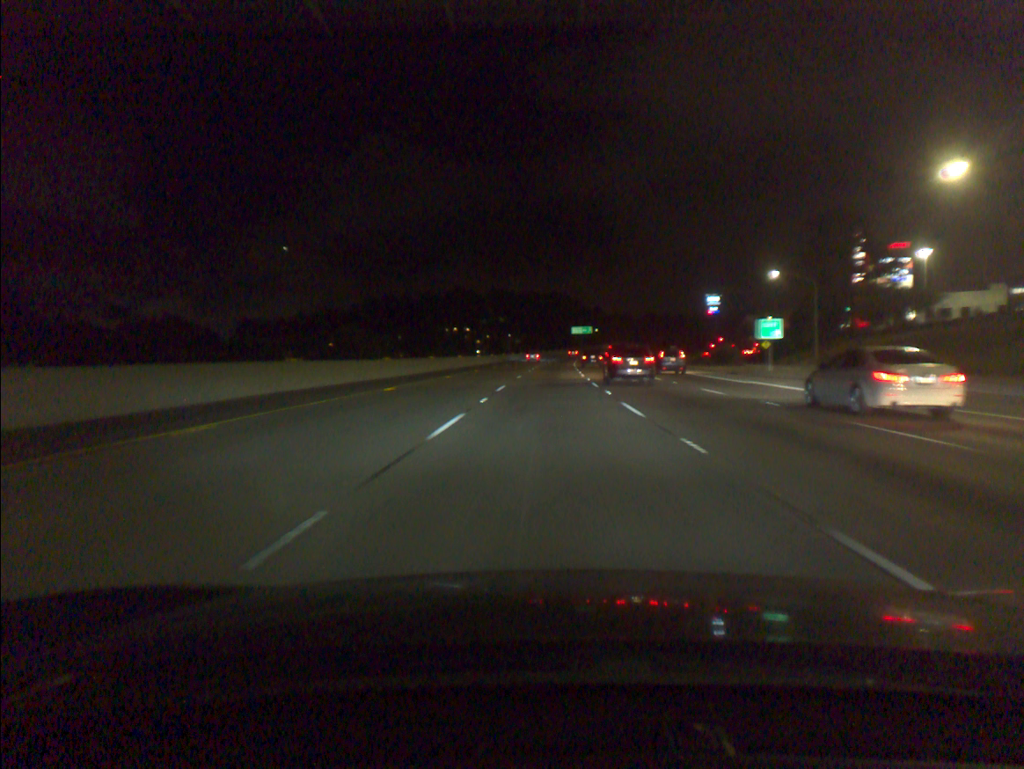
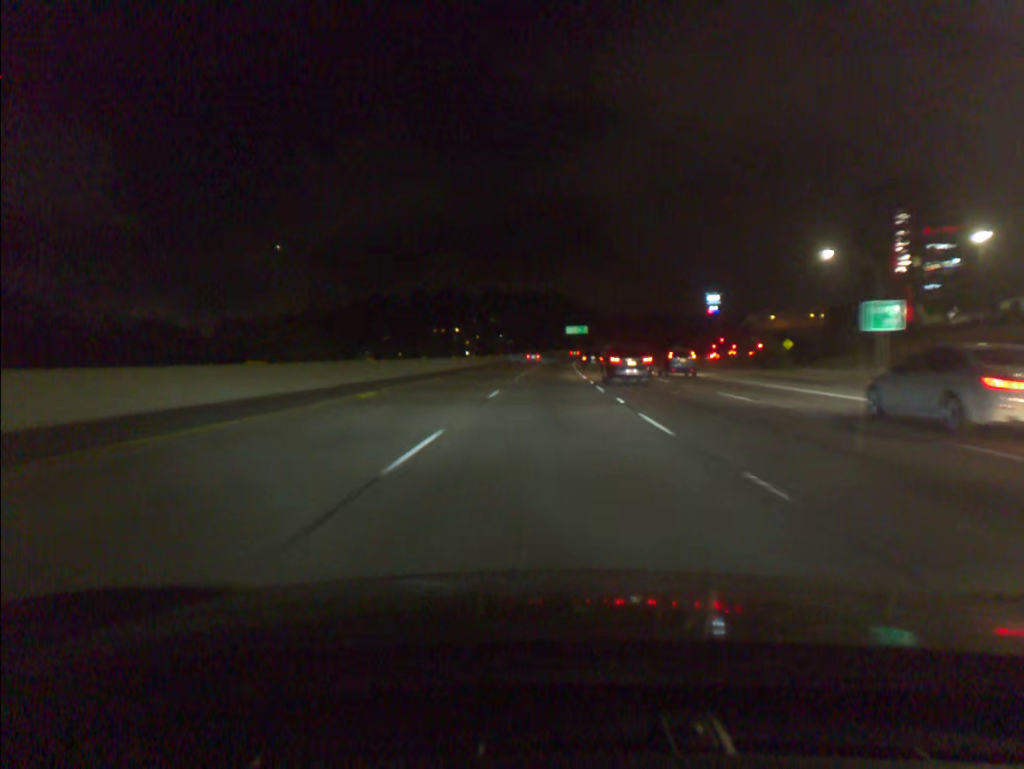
(+0.1, +18.1) m; +1°
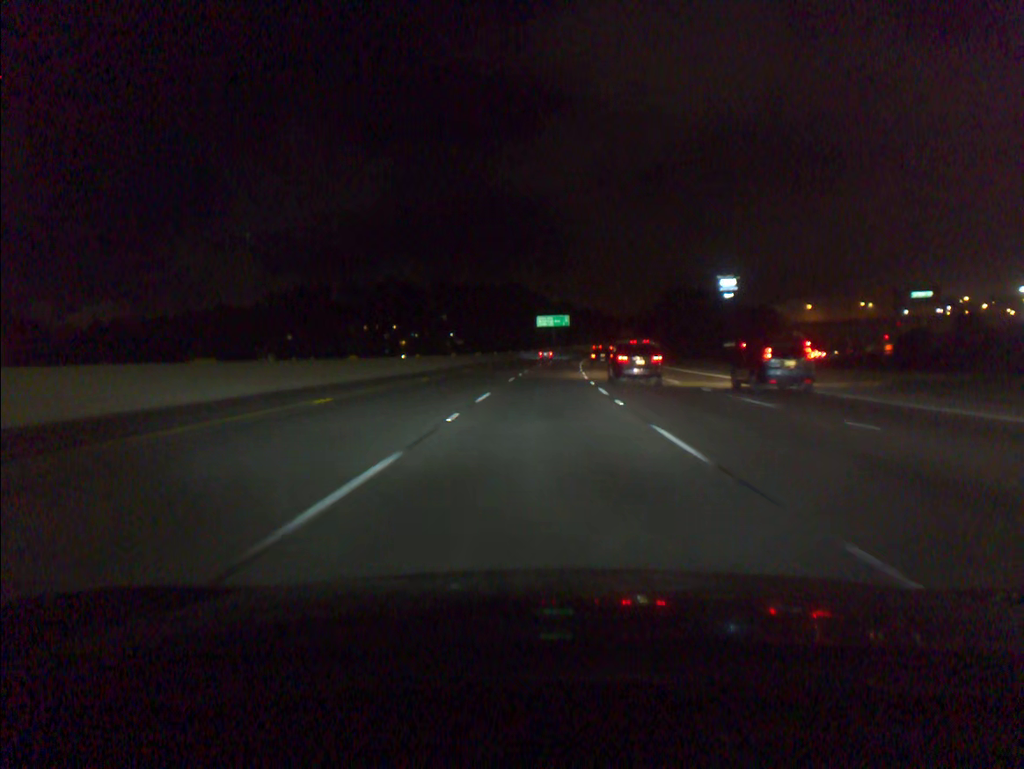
(+2.2, +90.8) m; +3°
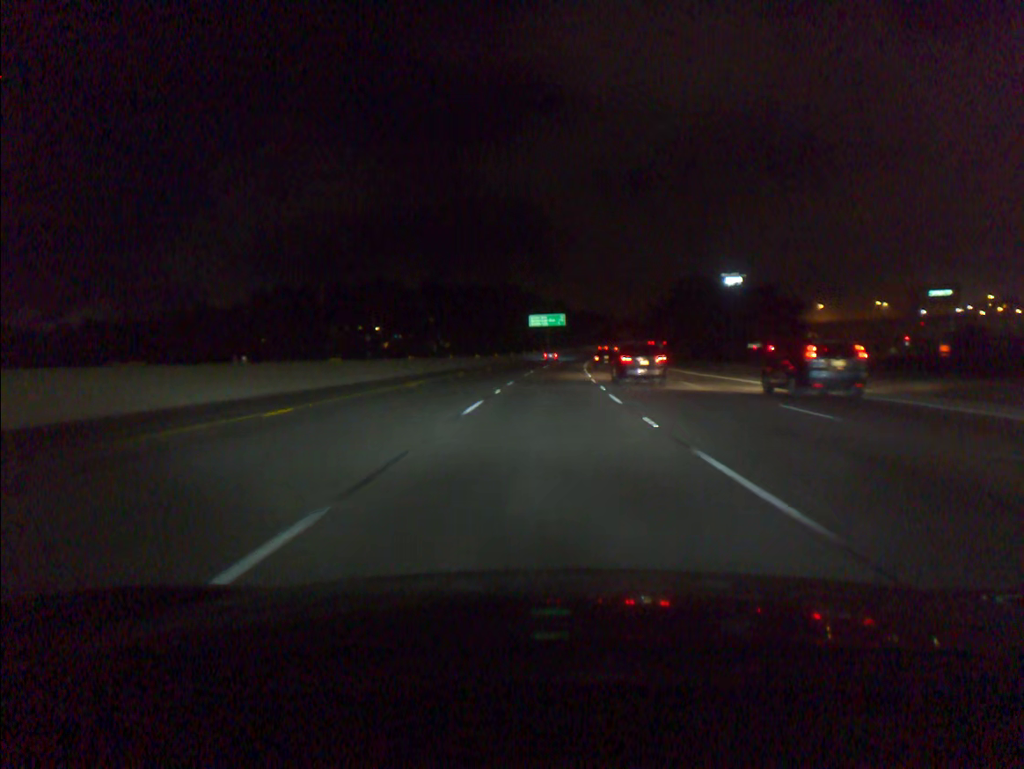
(0.0, +18.2) m; 0°
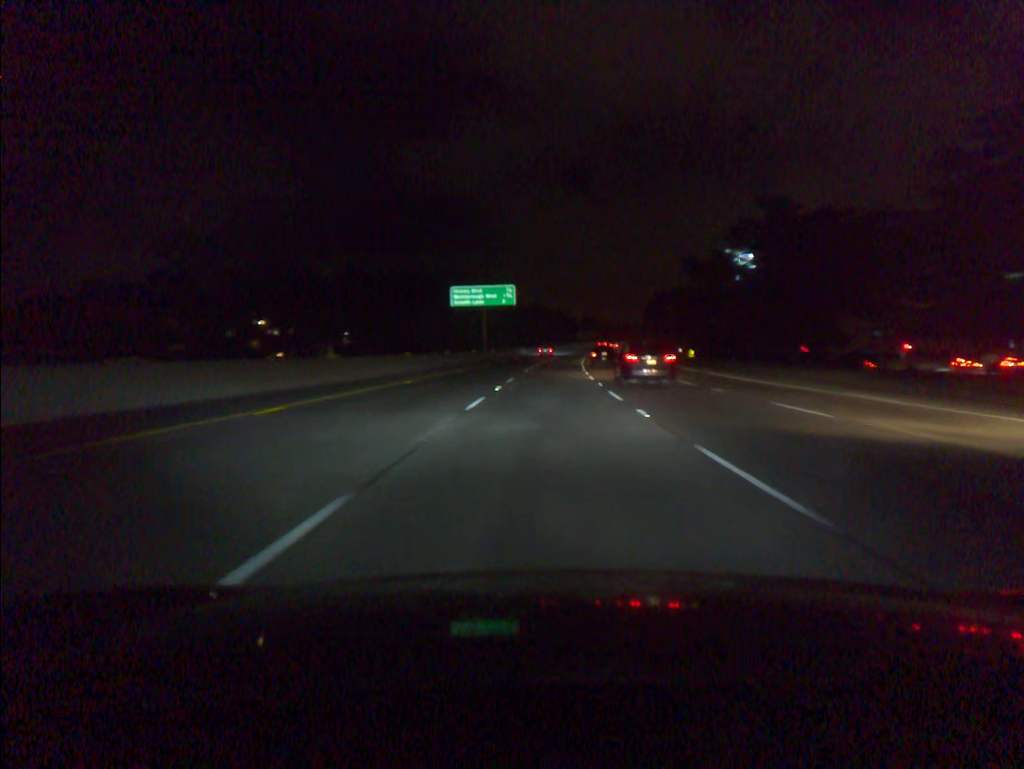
(+2.2, +72.8) m; +4°
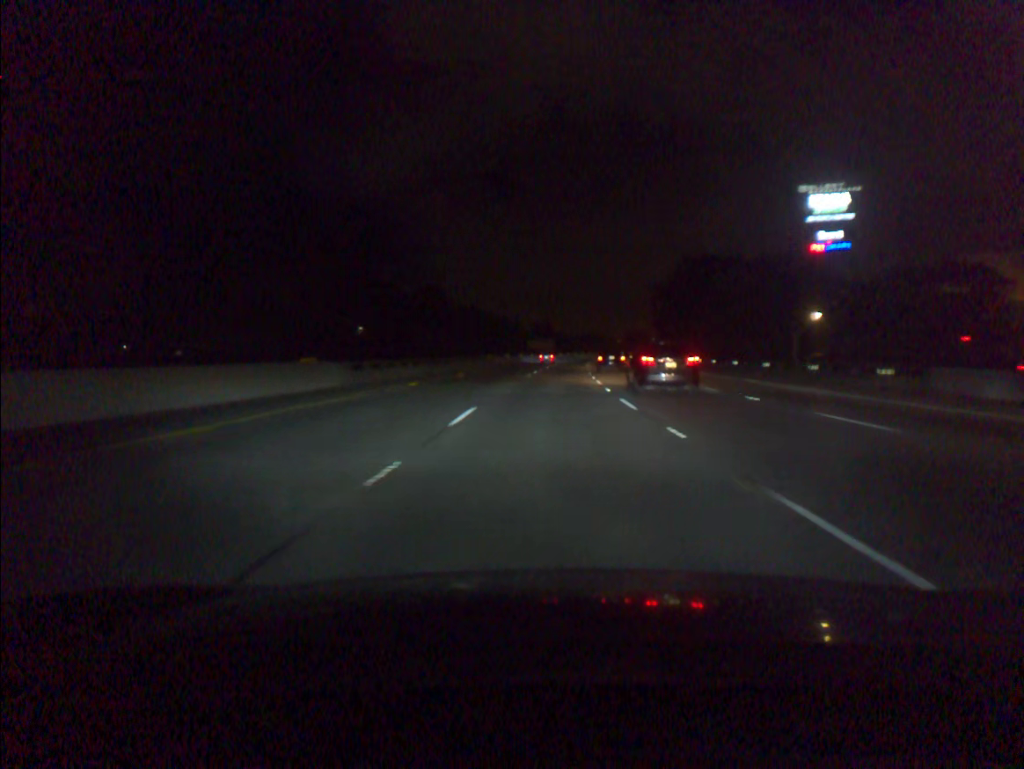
(+3.1, +90.8) m; +4°
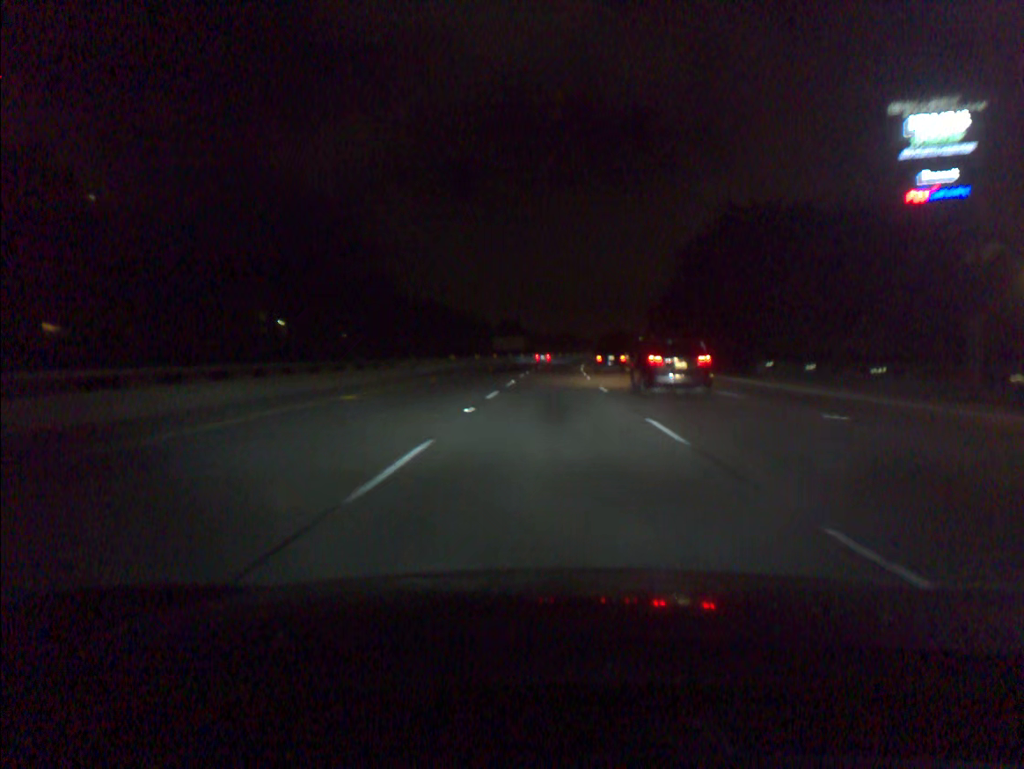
(+0.7, +36.2) m; +2°
